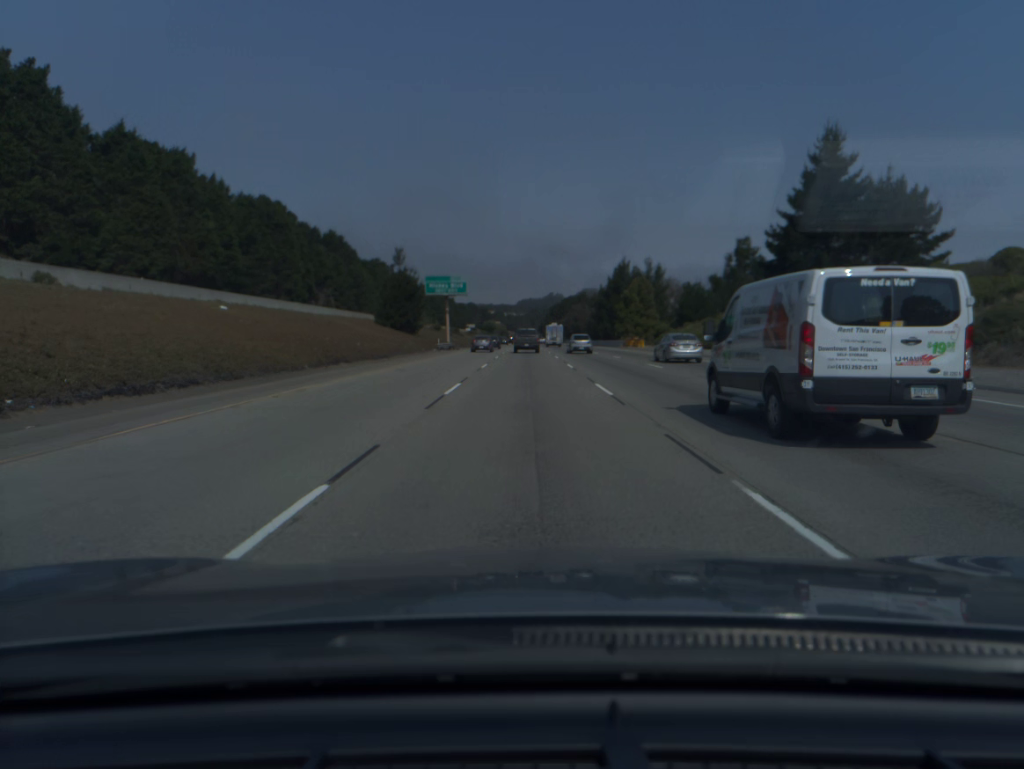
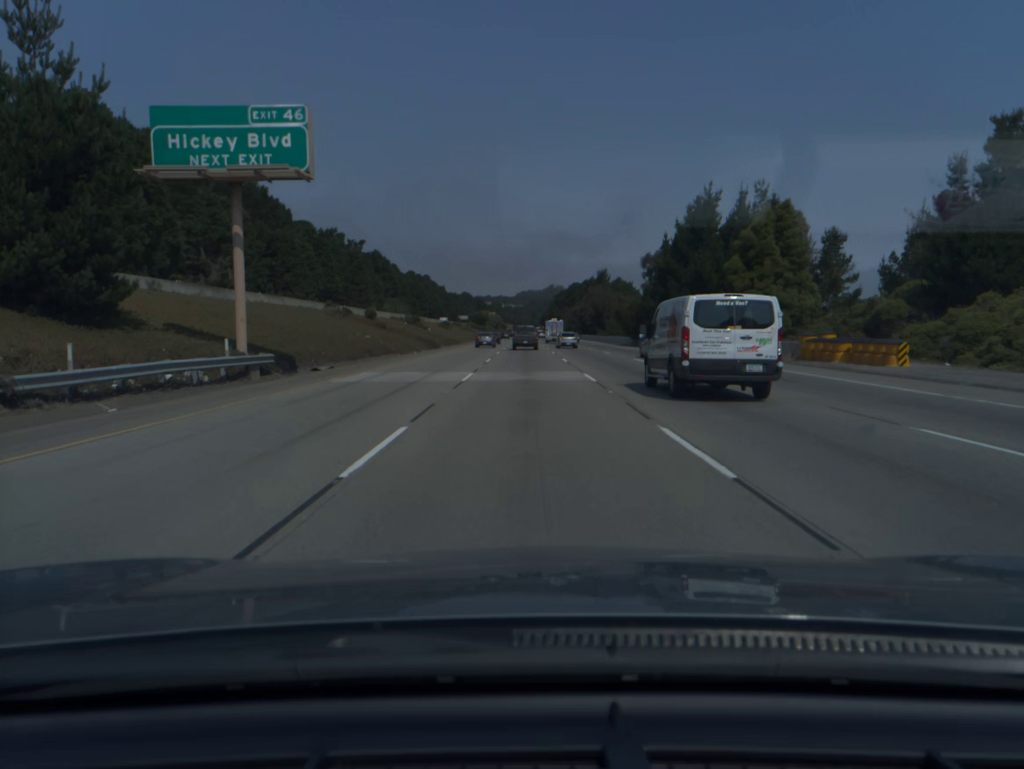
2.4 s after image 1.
(-0.1, +68.8) m; 0°
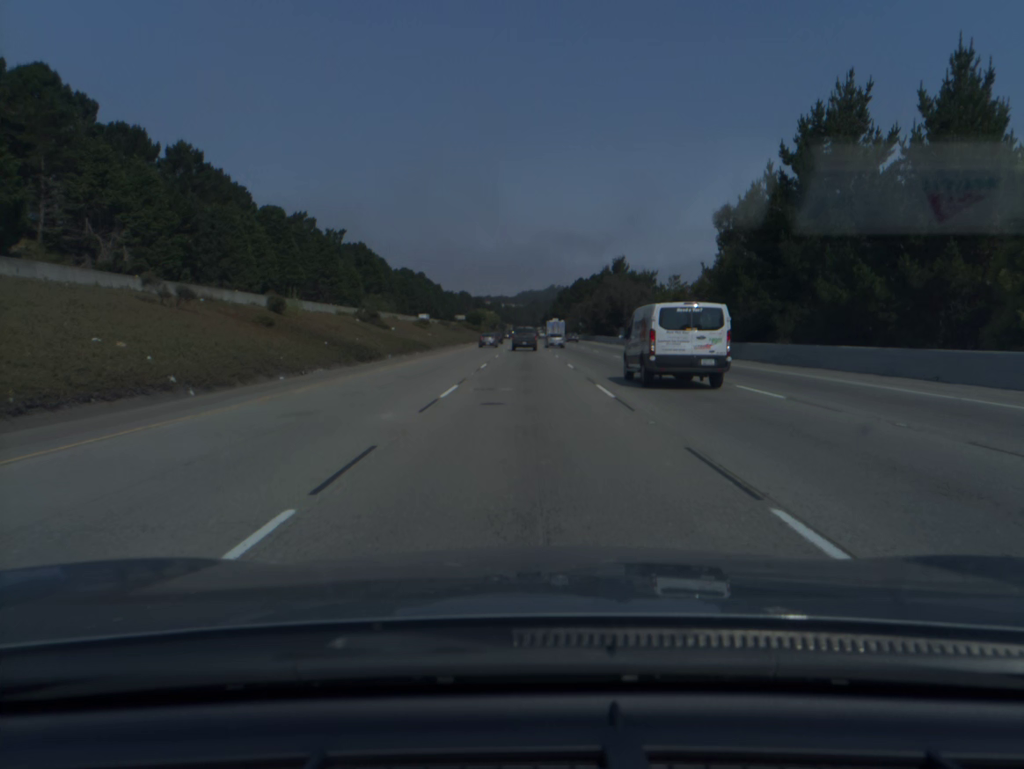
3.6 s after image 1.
(0.0, +34.3) m; 0°
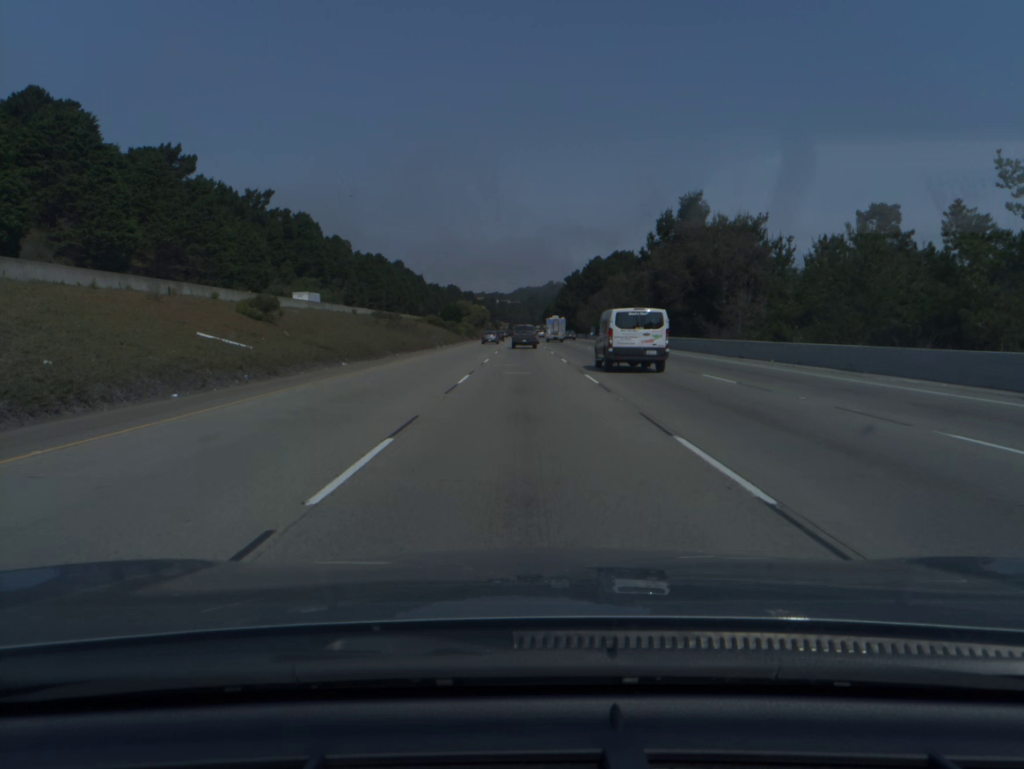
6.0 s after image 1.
(+0.1, +68.8) m; 0°
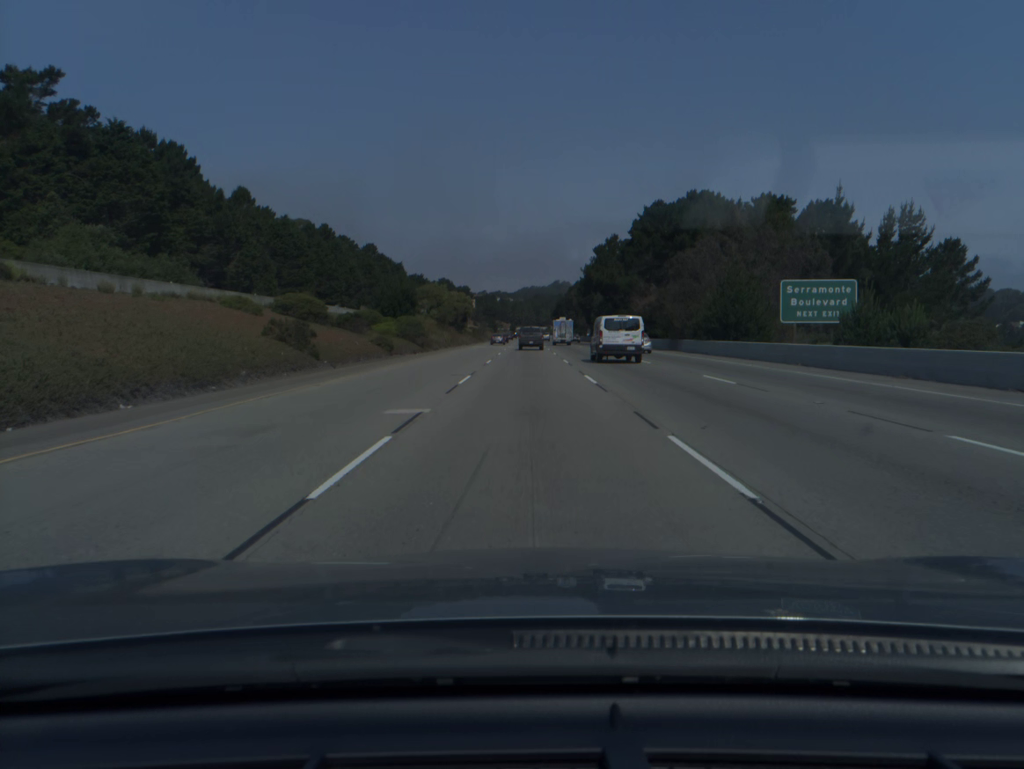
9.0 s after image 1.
(-0.2, +87.5) m; 0°
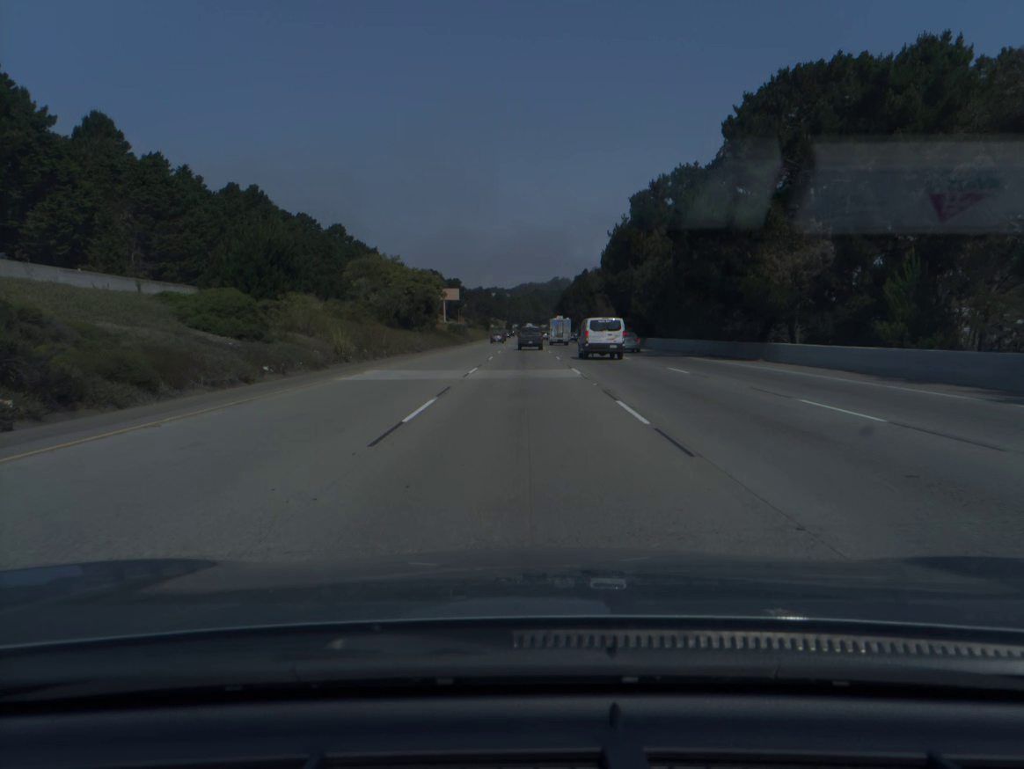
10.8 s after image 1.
(+0.1, +52.8) m; 0°
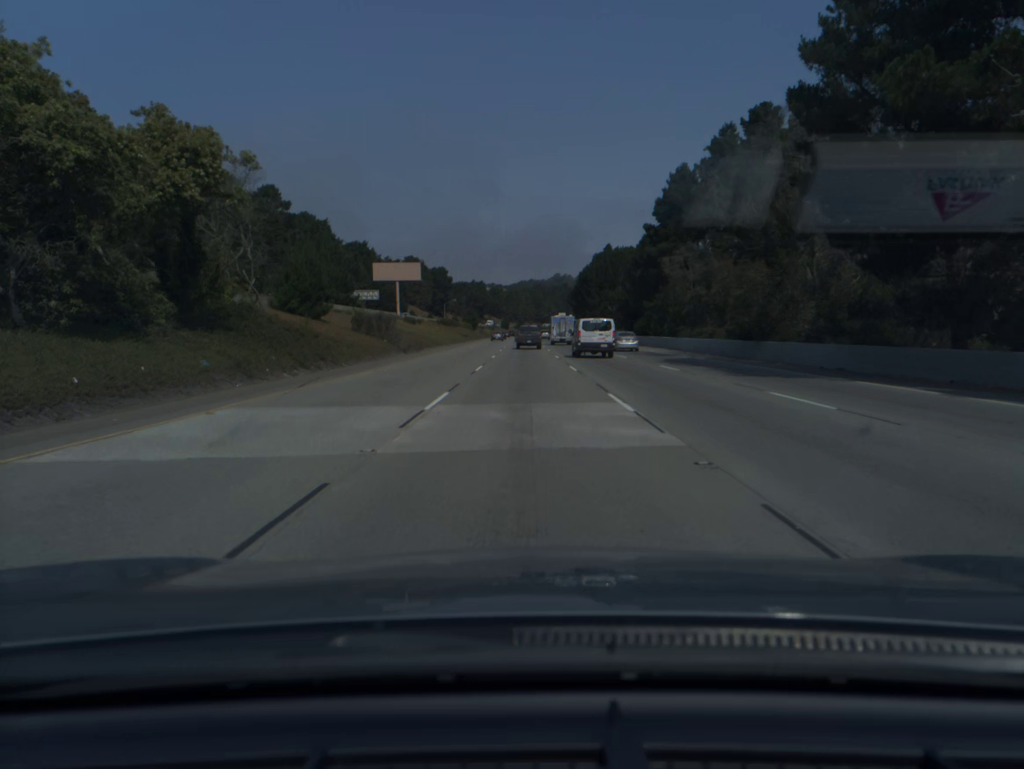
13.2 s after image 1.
(-0.1, +71.0) m; 0°
